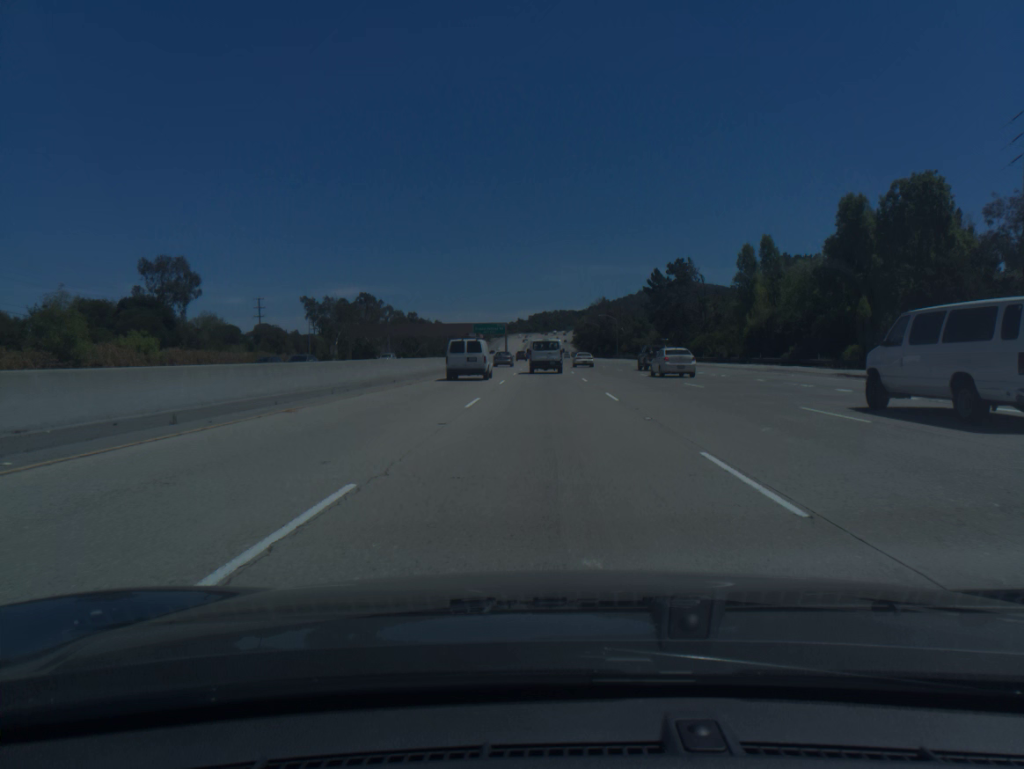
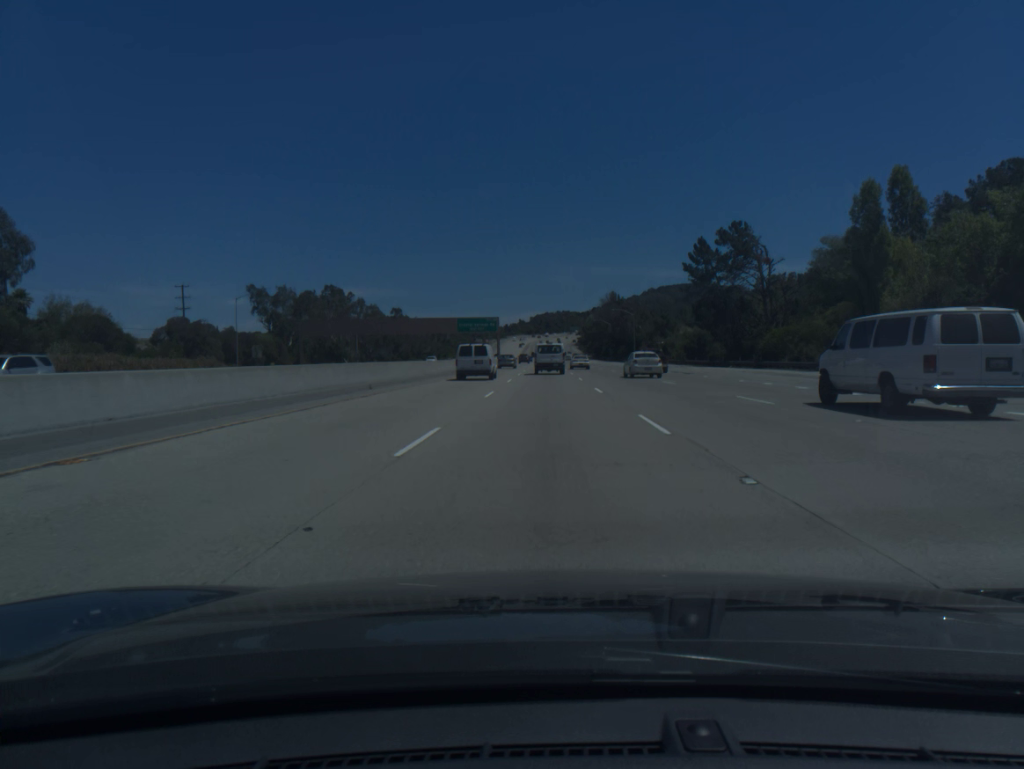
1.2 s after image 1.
(-0.1, +36.8) m; 0°
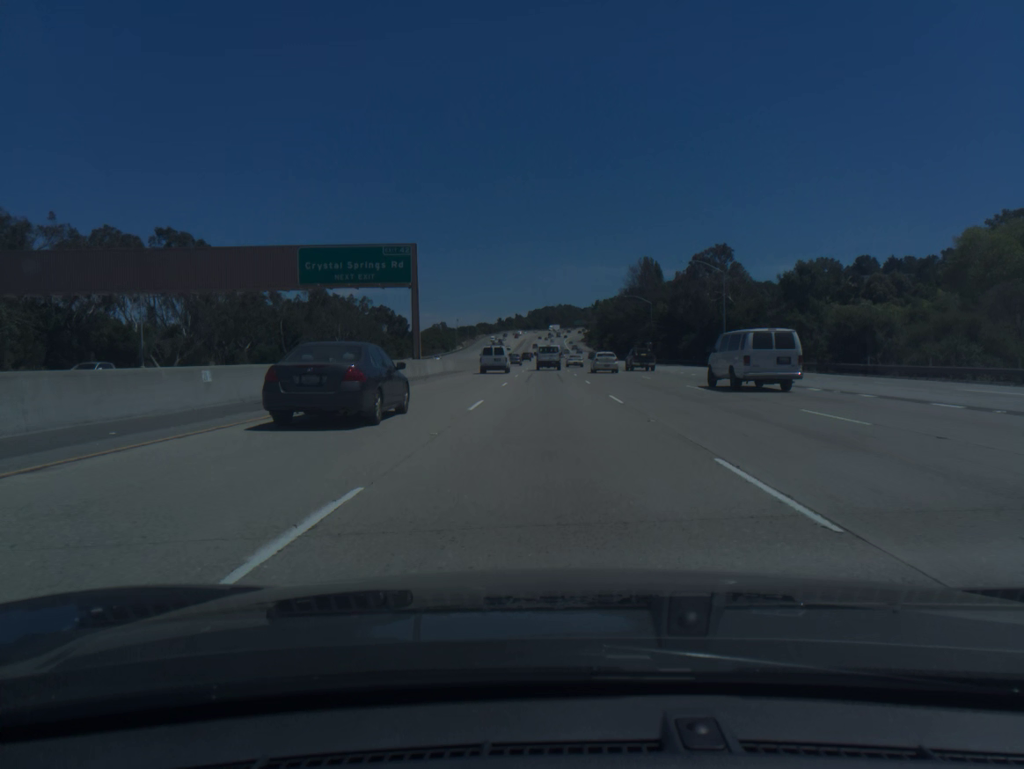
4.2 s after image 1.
(-0.1, +91.8) m; 0°
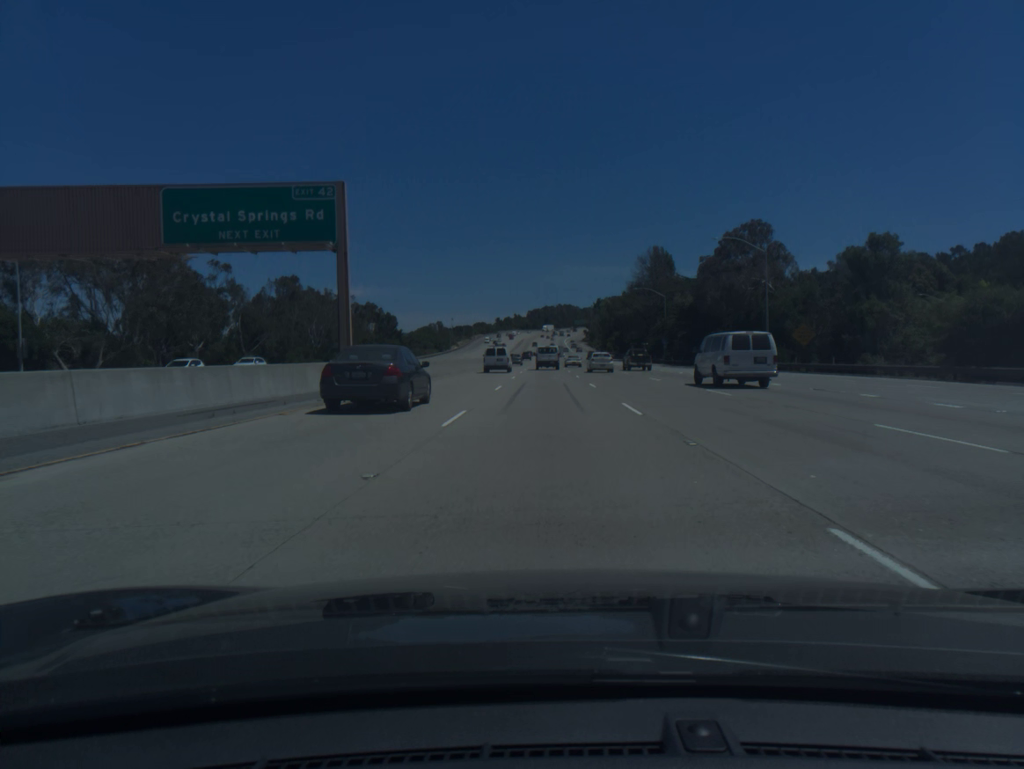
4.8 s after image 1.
(0.0, +18.3) m; 0°
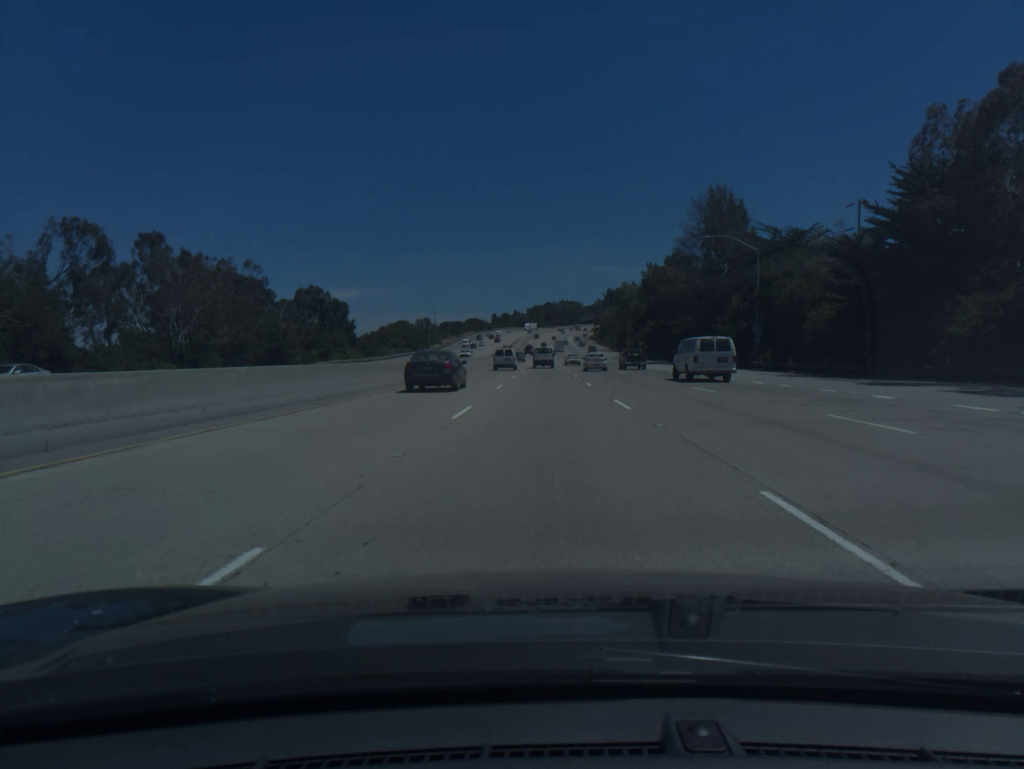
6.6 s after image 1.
(0.0, +55.0) m; 0°
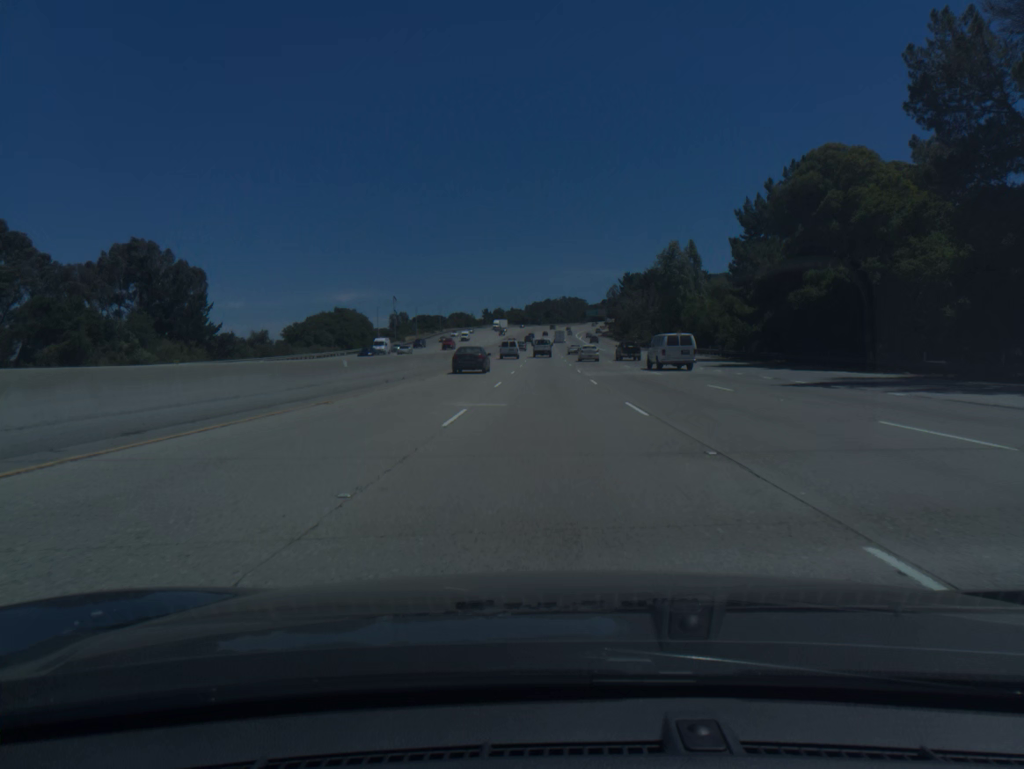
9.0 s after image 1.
(-0.2, +73.5) m; 0°
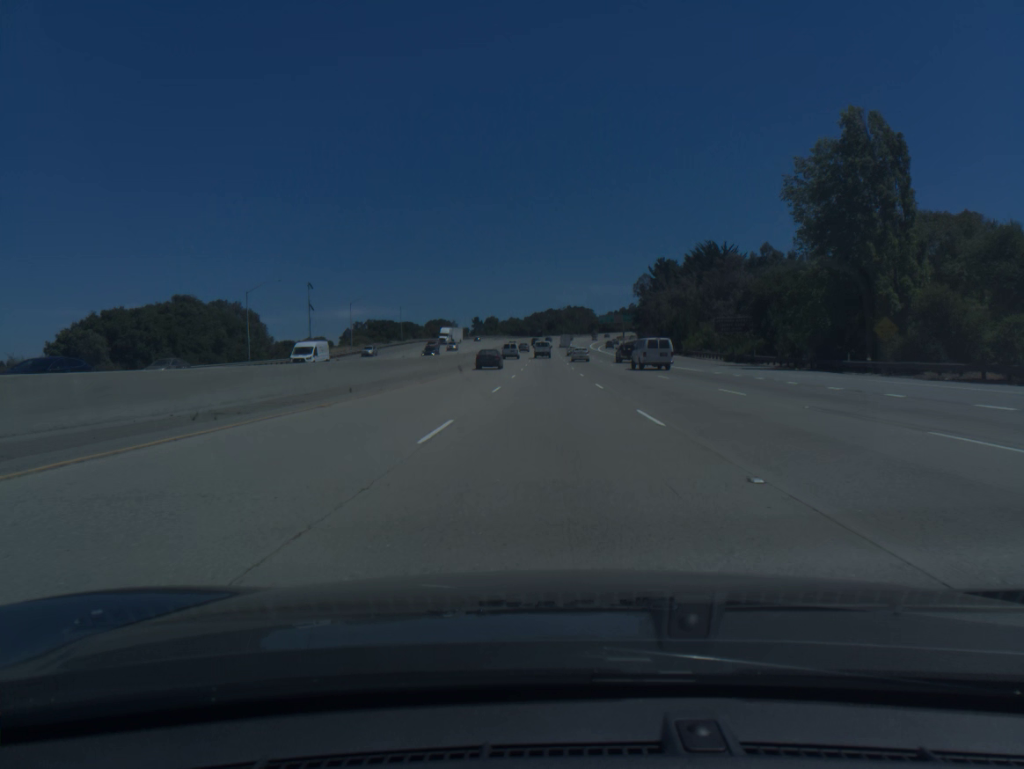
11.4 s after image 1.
(+0.1, +73.3) m; 0°
